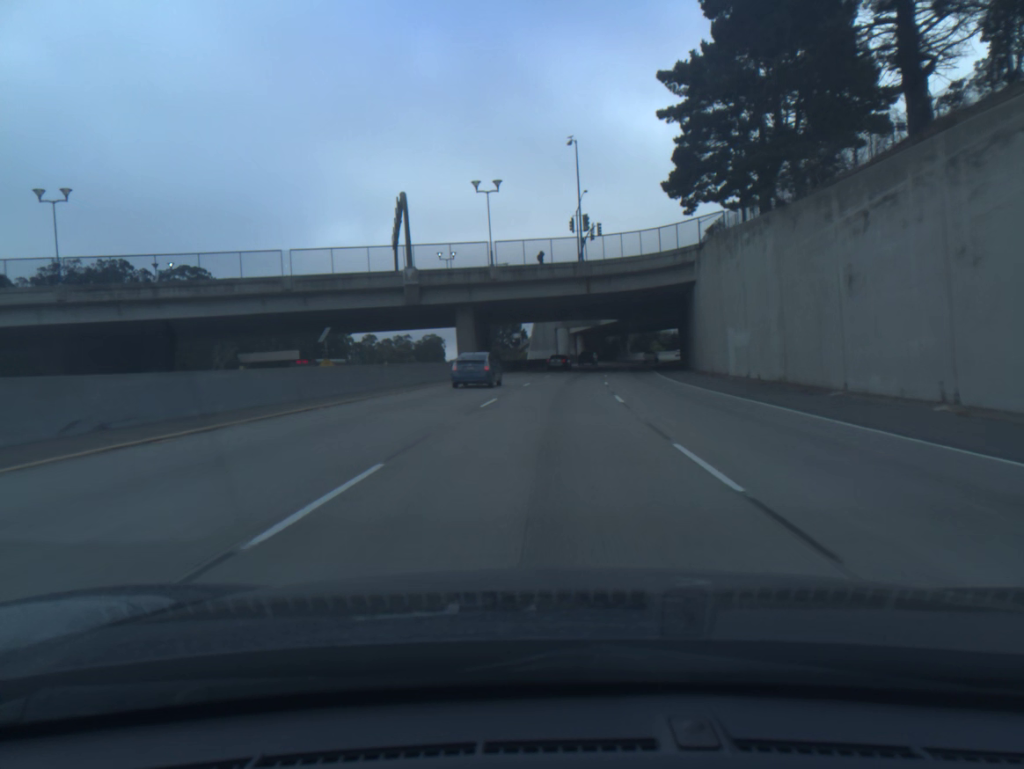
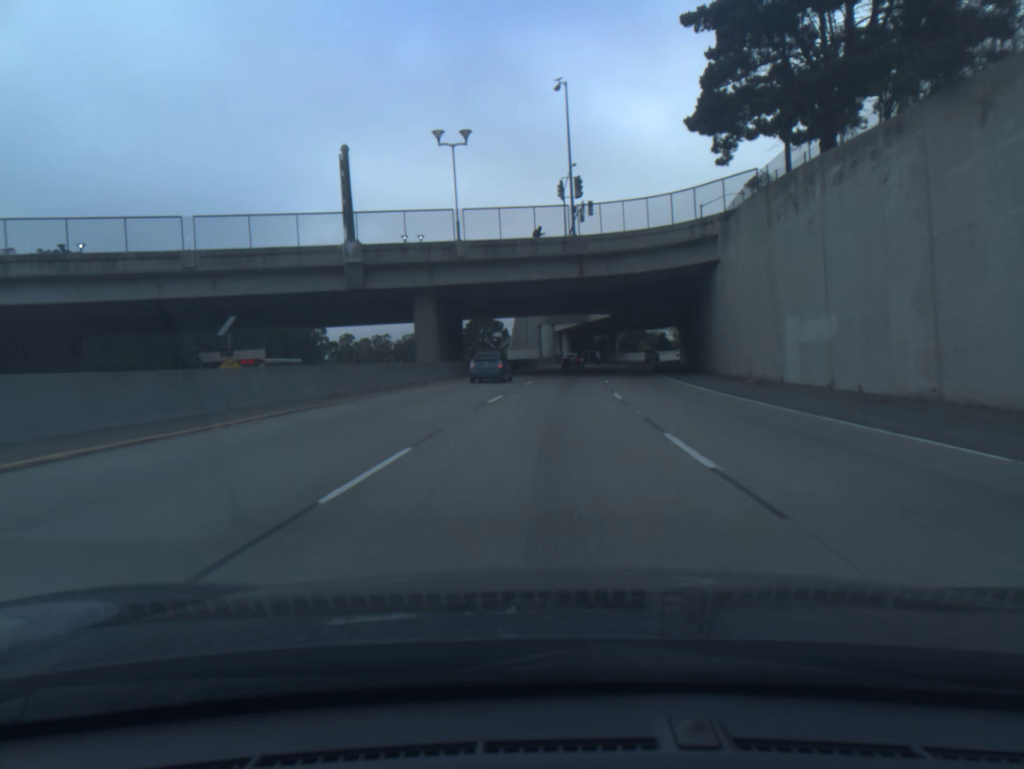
(+0.1, +12.8) m; +1°
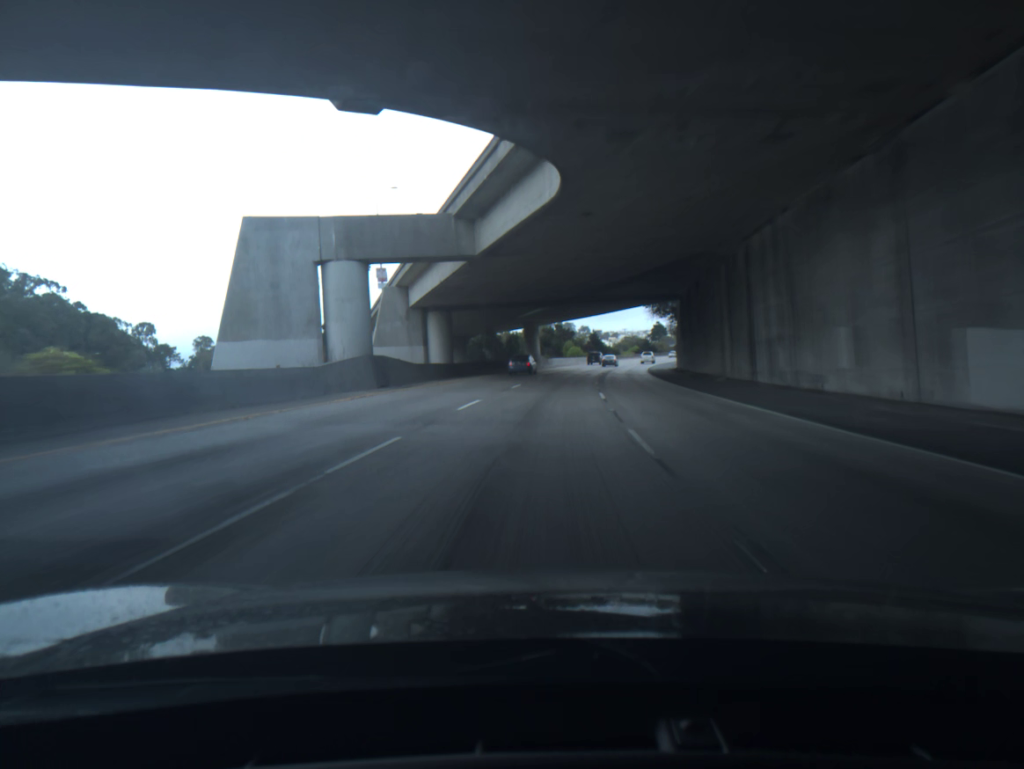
(+4.7, +68.9) m; +6°
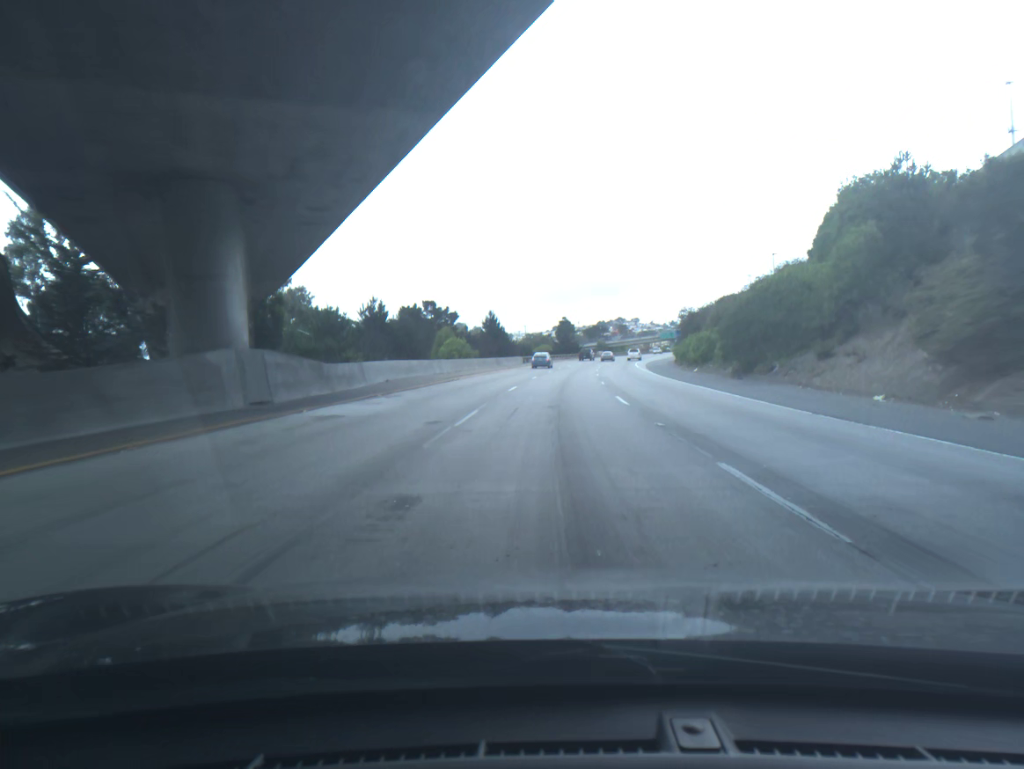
(+4.3, +75.1) m; +8°
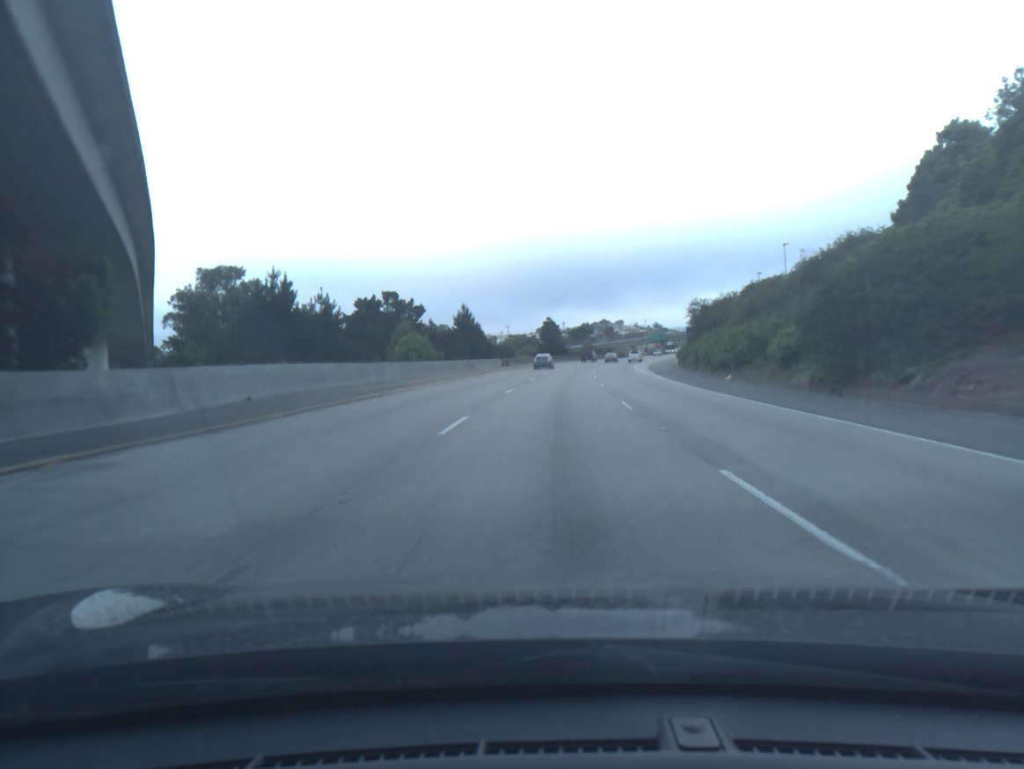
(+0.1, +15.5) m; +1°
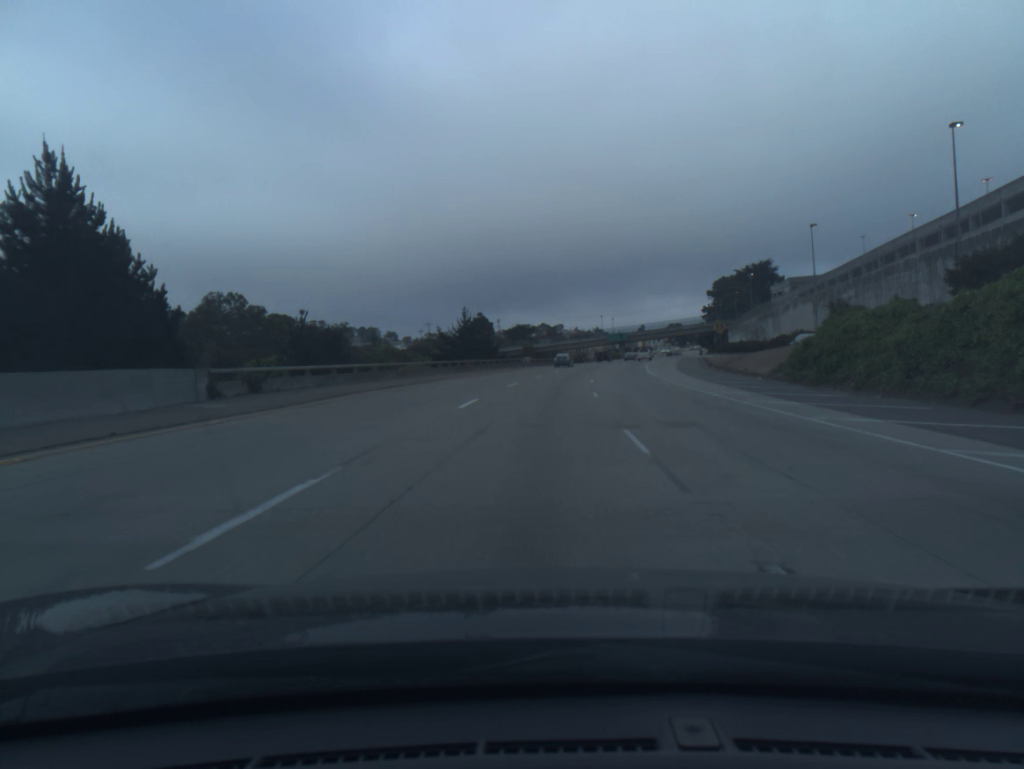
(+3.1, +64.9) m; +5°
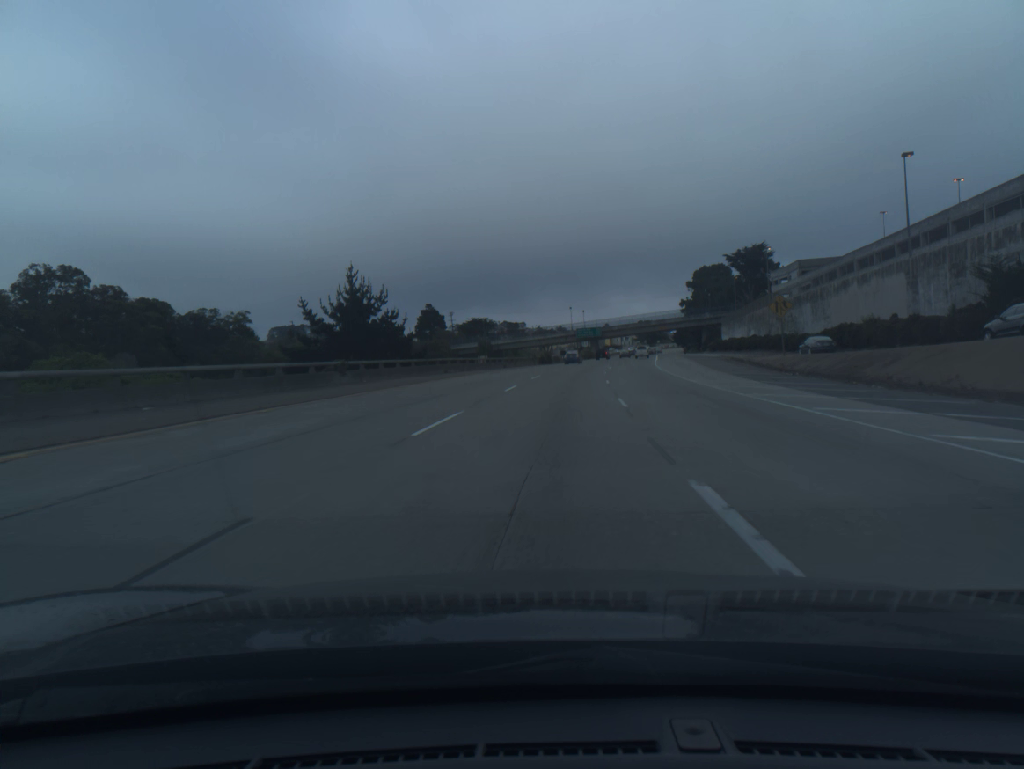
(+0.8, +34.3) m; +3°
